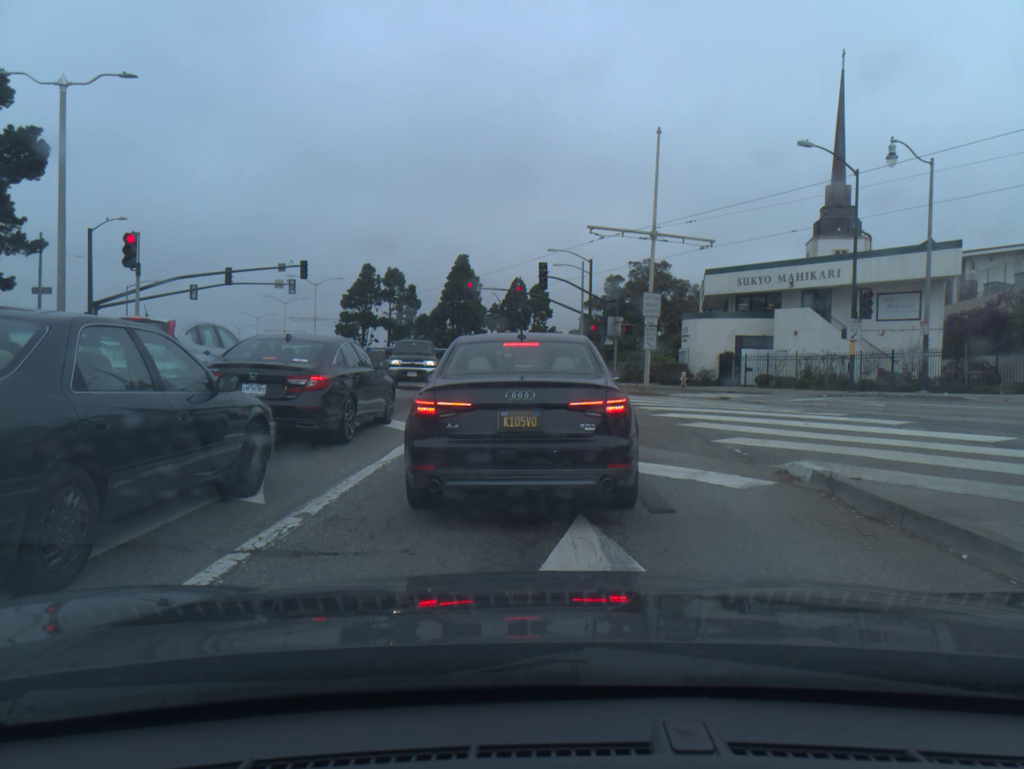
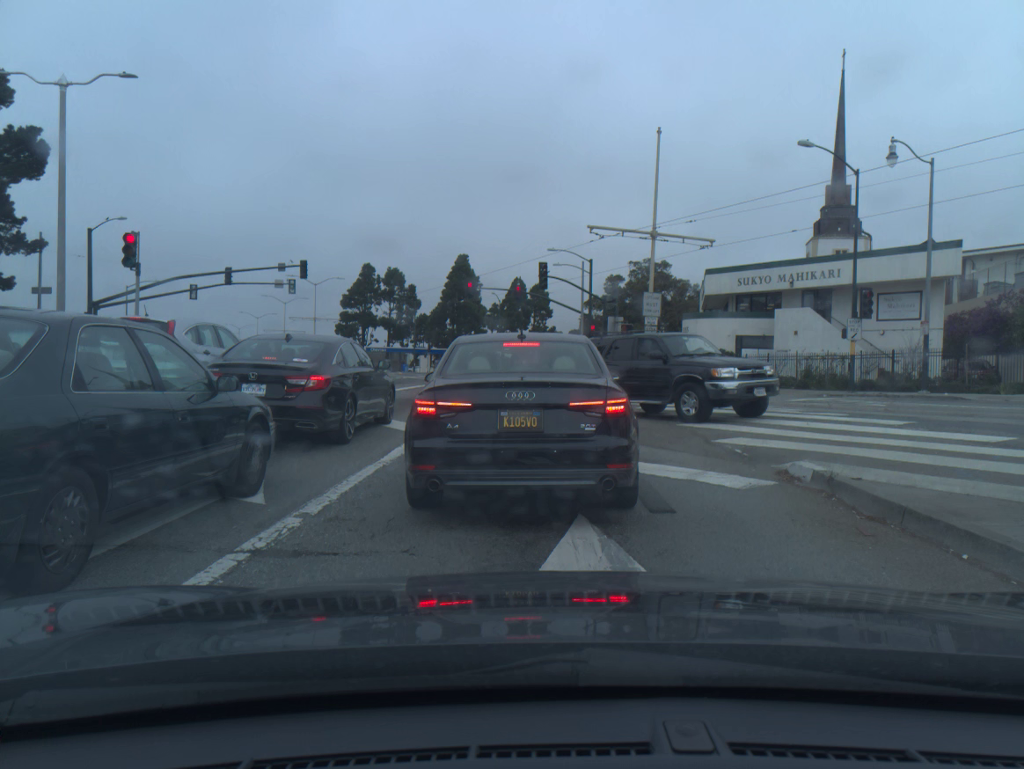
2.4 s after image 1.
(0.0, 0.0) m; 0°
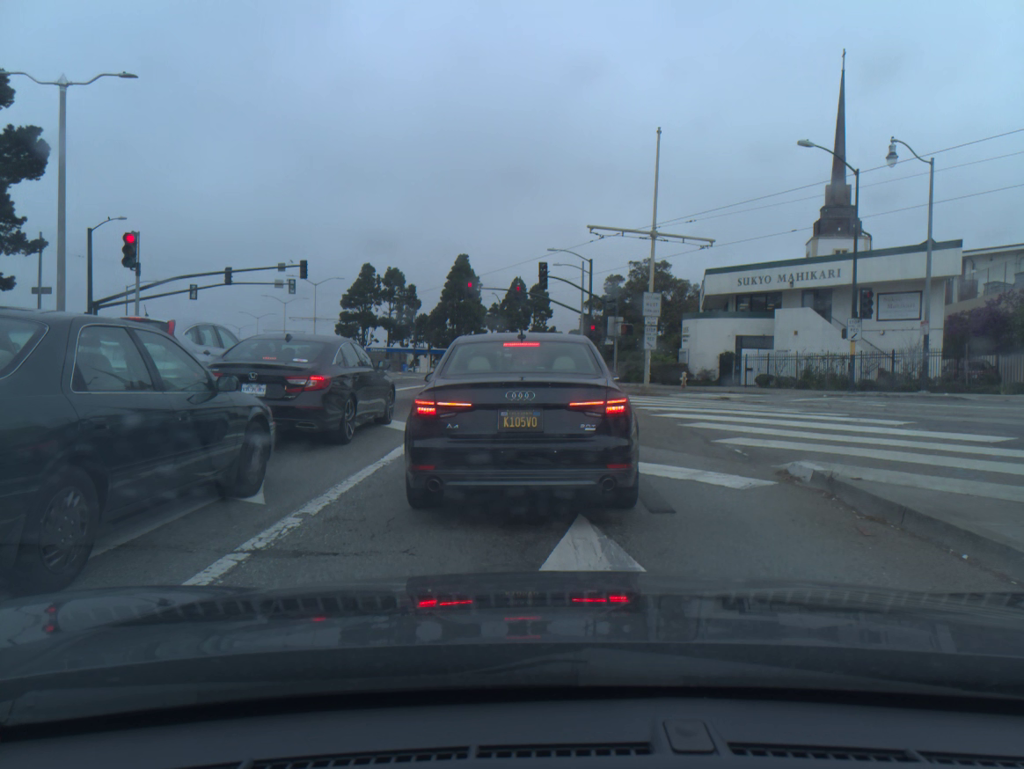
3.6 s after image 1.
(0.0, 0.0) m; 0°
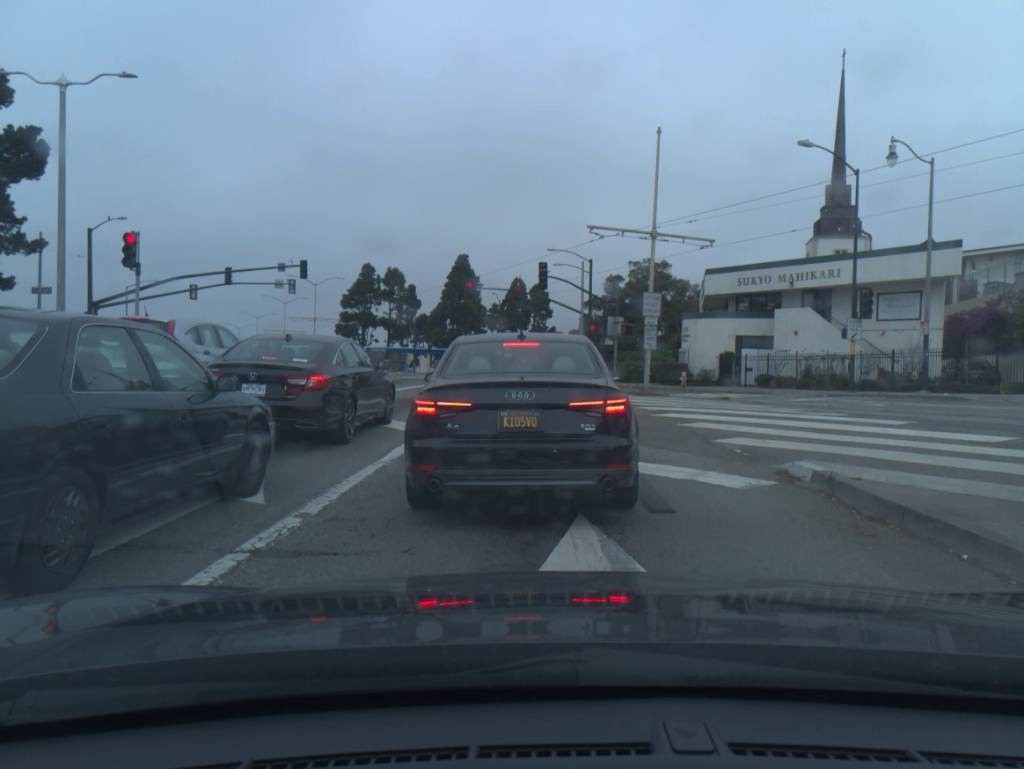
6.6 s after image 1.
(0.0, 0.0) m; 0°
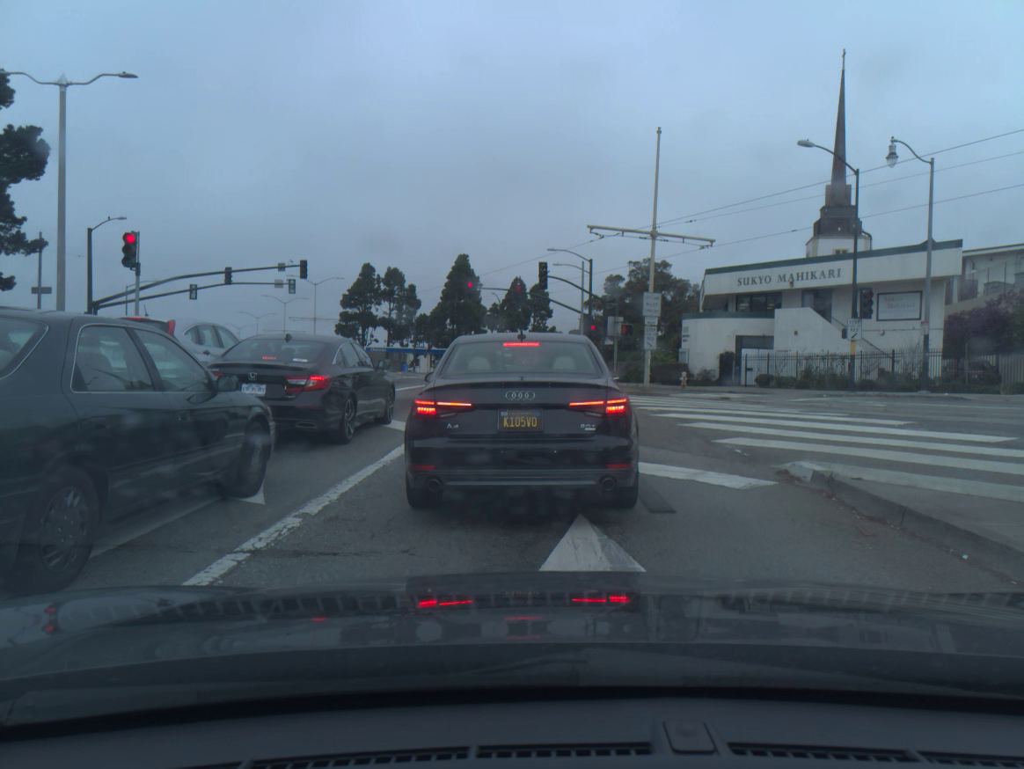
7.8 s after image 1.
(0.0, 0.0) m; 0°
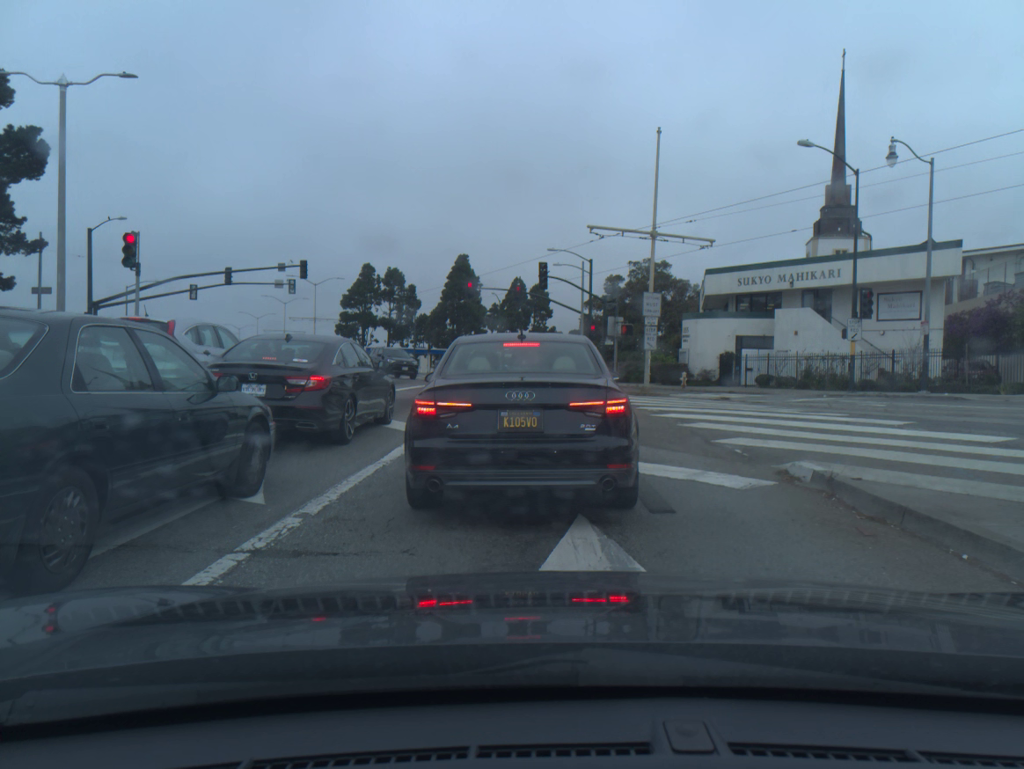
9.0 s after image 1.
(0.0, 0.0) m; 0°
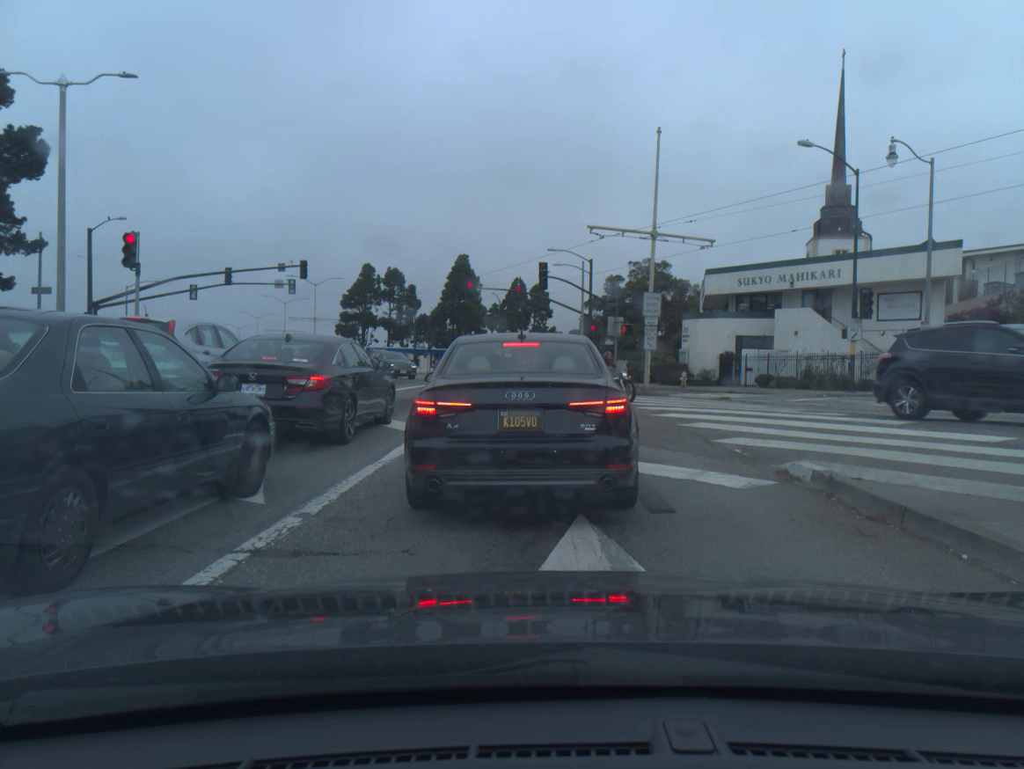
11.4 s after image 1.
(0.0, -0.1) m; 0°
